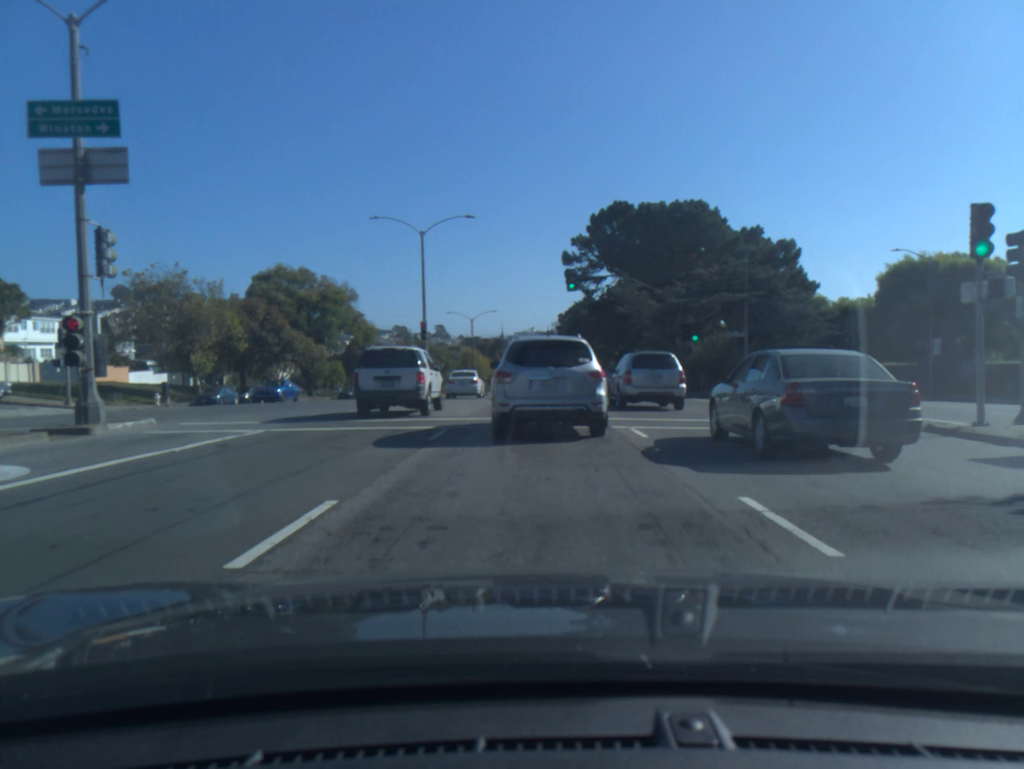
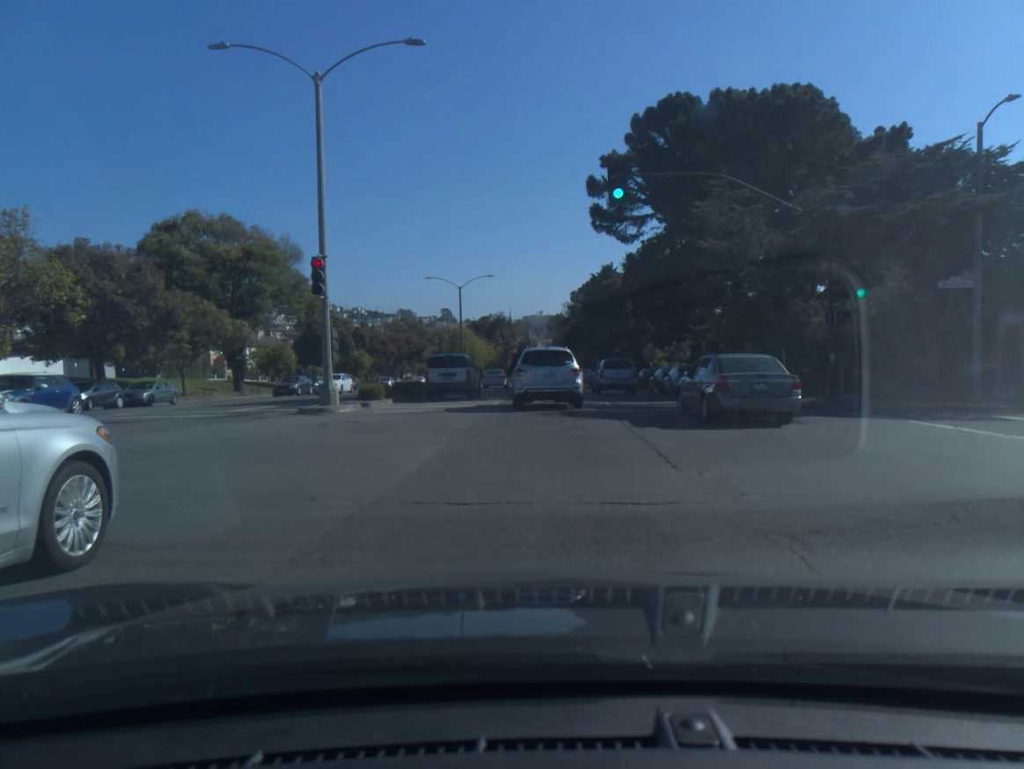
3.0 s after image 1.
(-0.3, +21.8) m; -1°
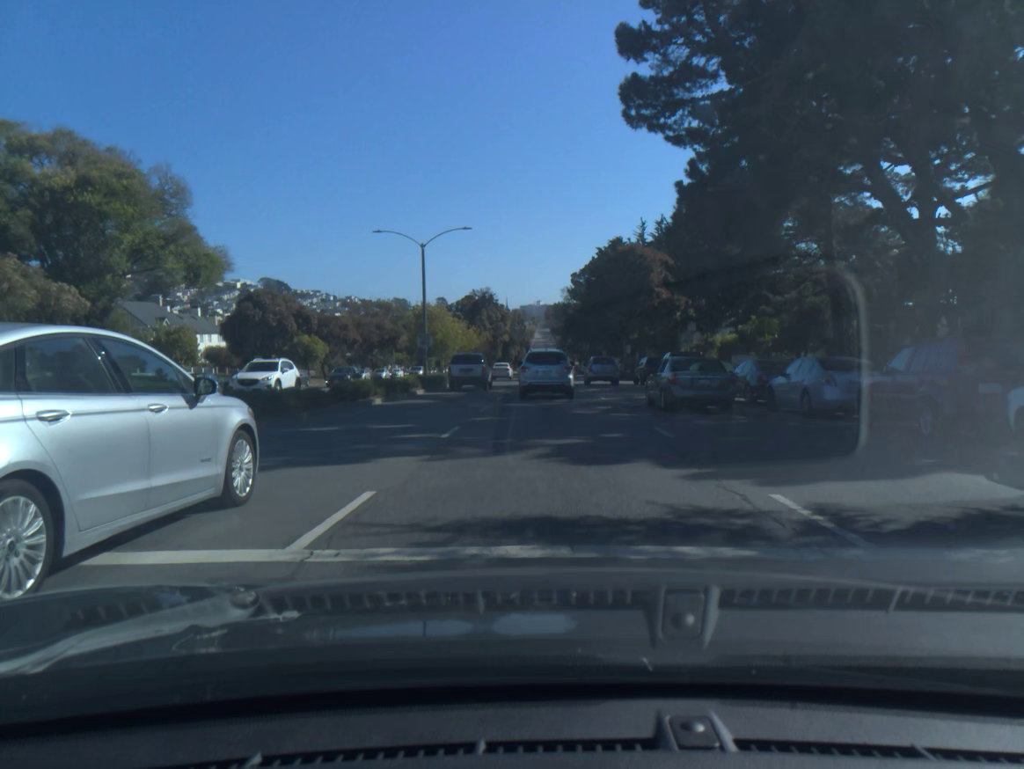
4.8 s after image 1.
(+0.1, +19.2) m; 0°
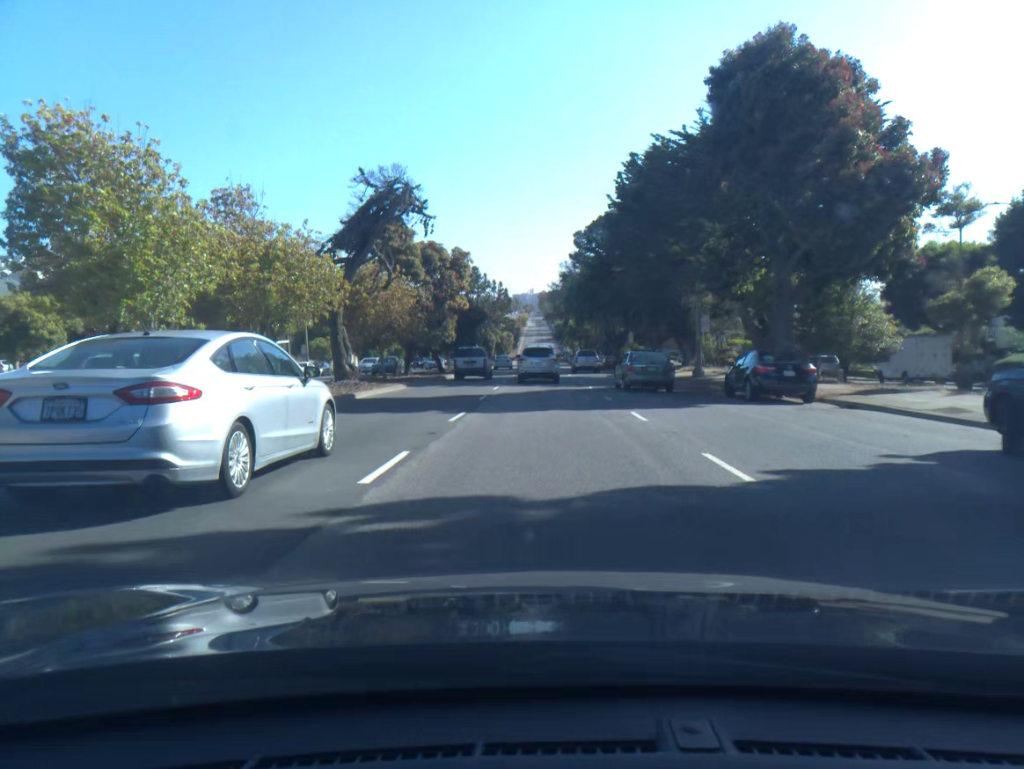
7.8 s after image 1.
(+0.3, +41.5) m; +1°
